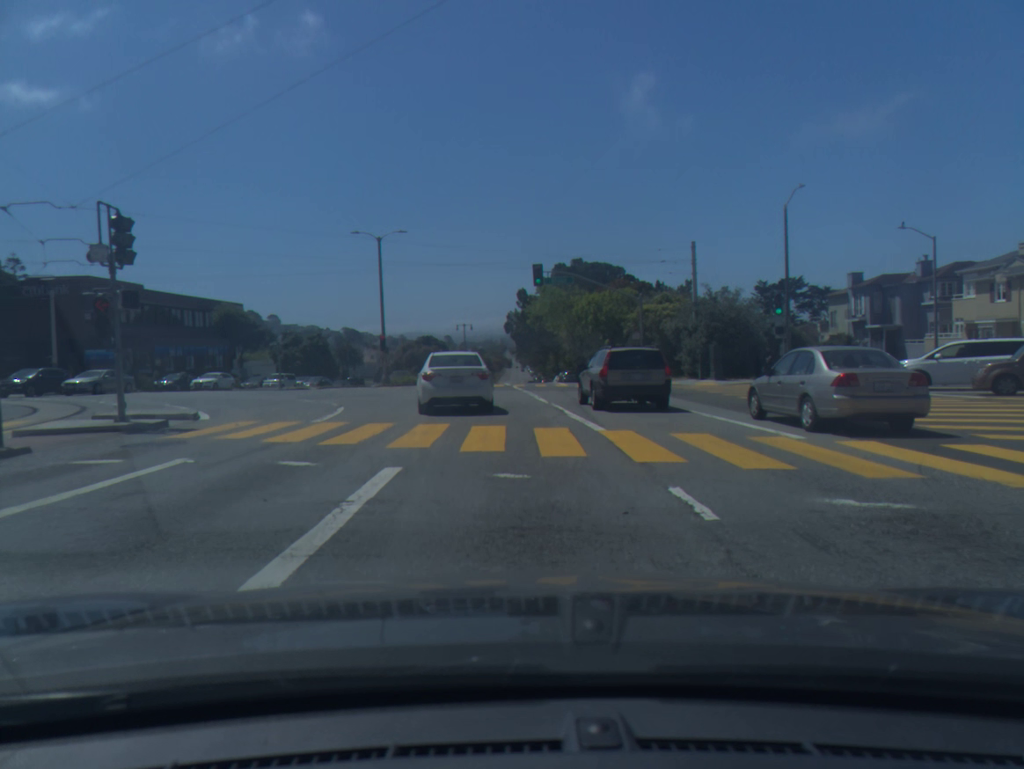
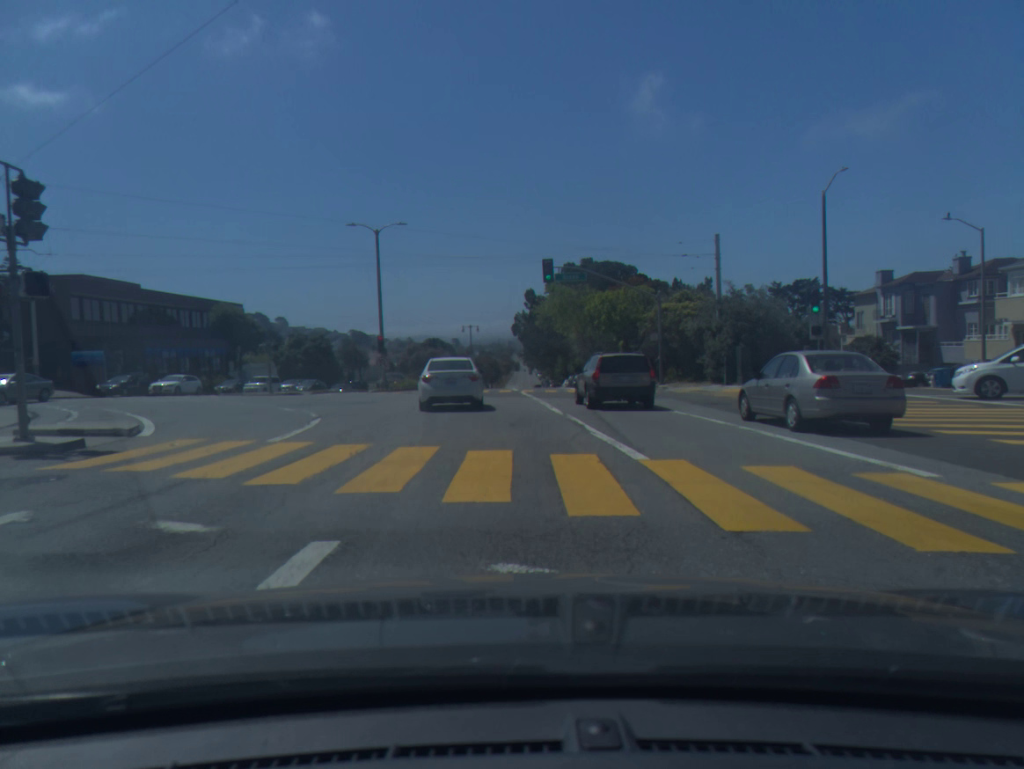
(0.0, +3.4) m; -1°
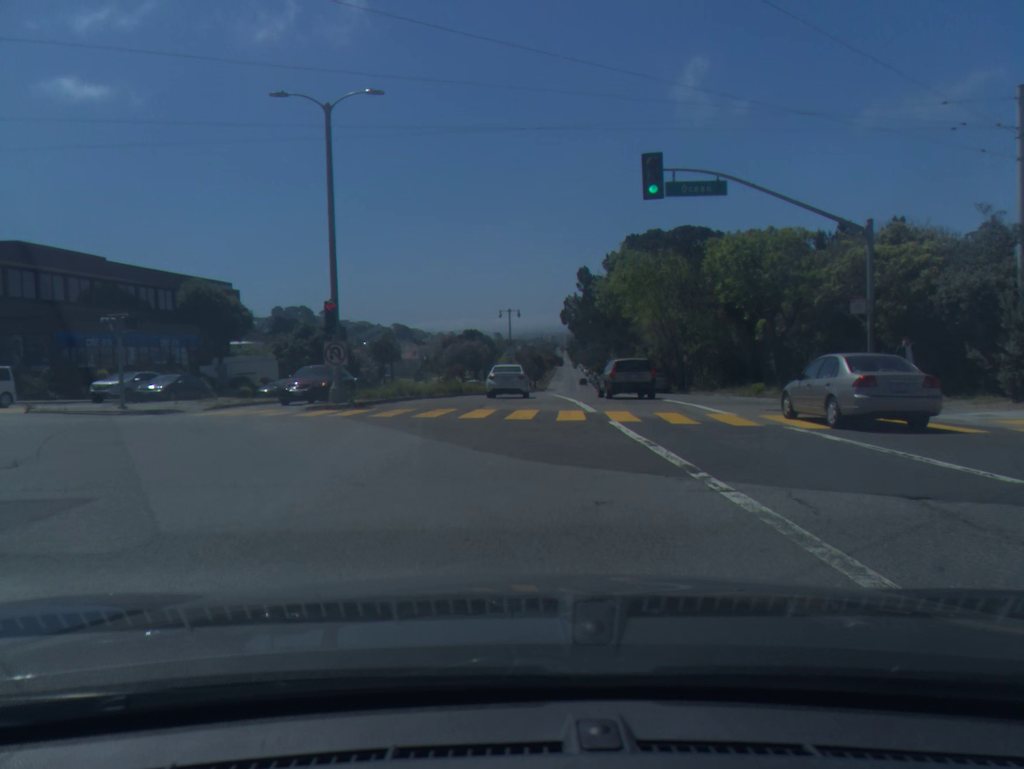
(-0.8, +21.4) m; -3°
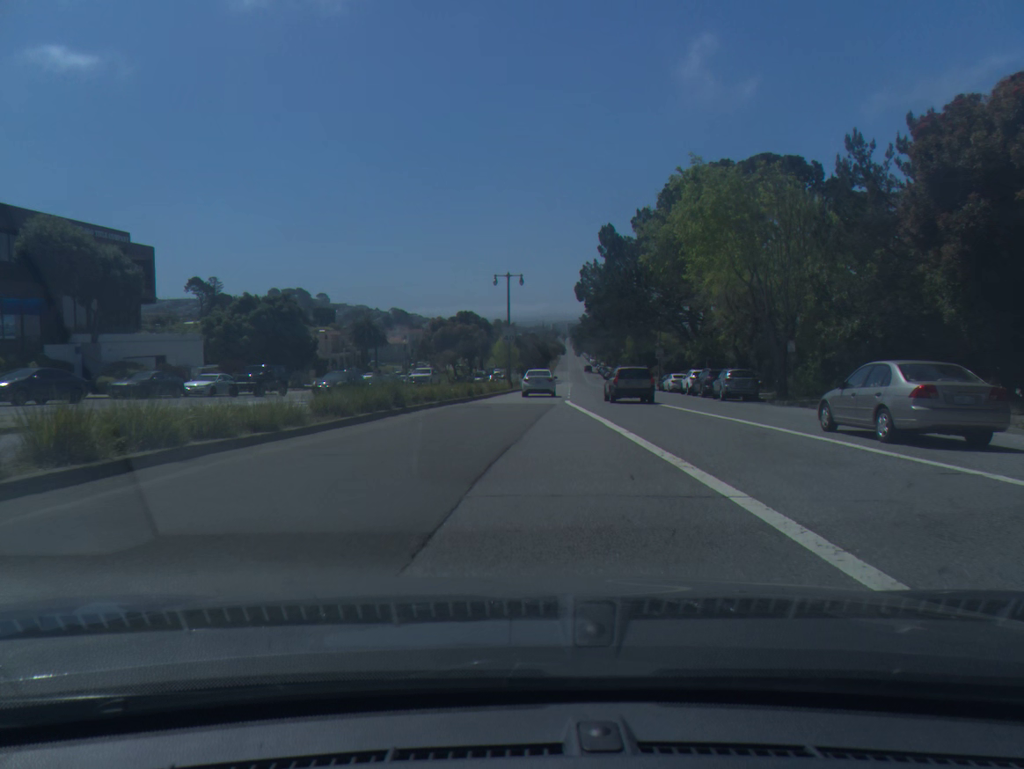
(0.0, +22.6) m; 0°
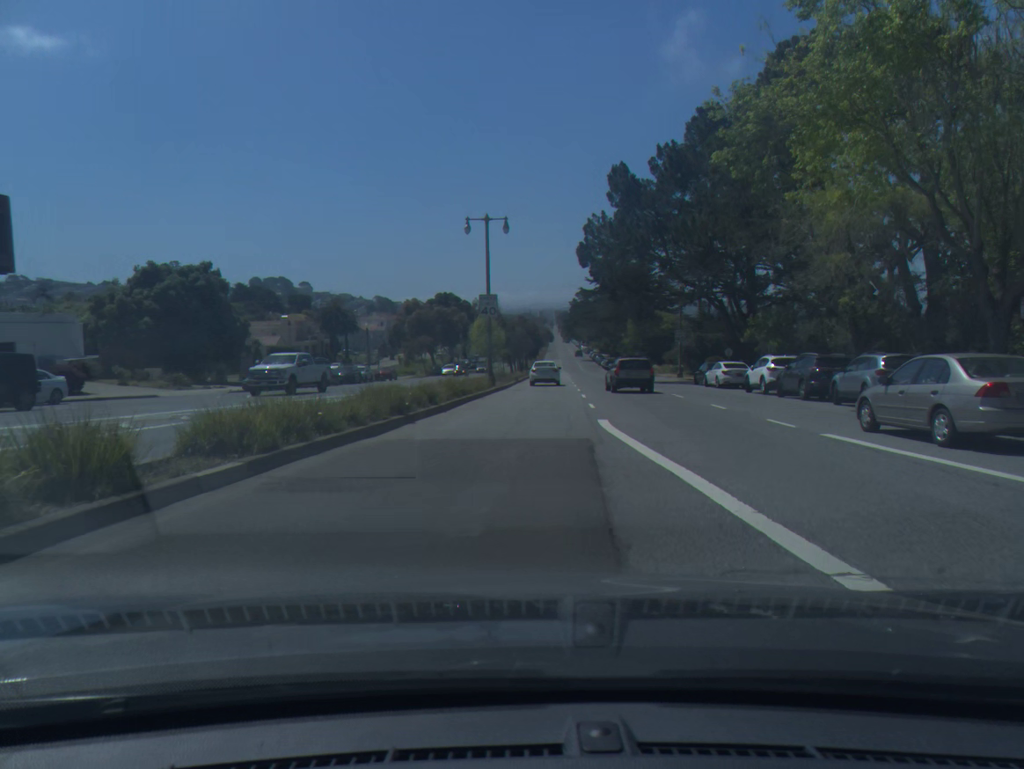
(+0.3, +17.8) m; +2°
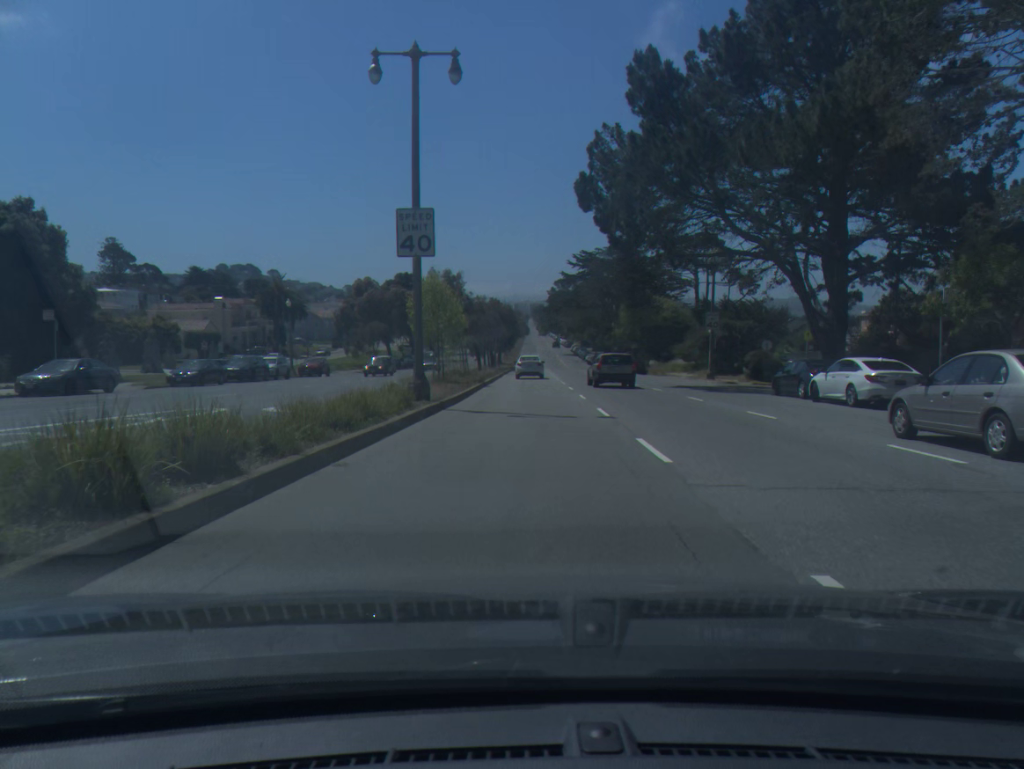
(+0.3, +19.8) m; +2°
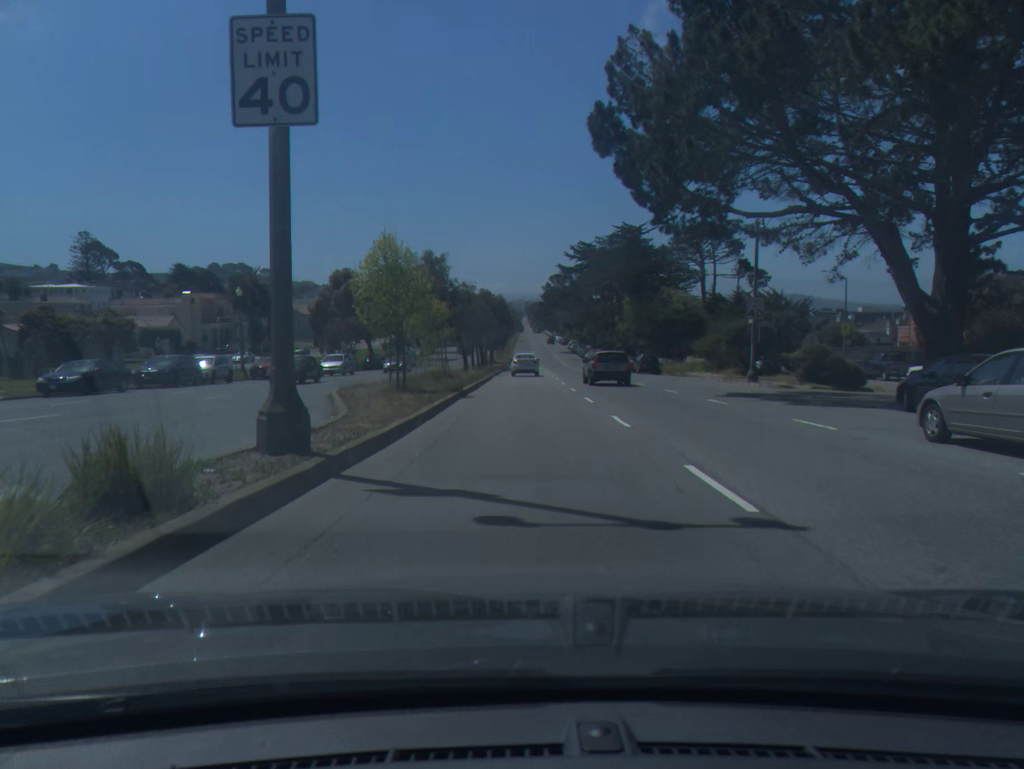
(0.0, +10.6) m; 0°
